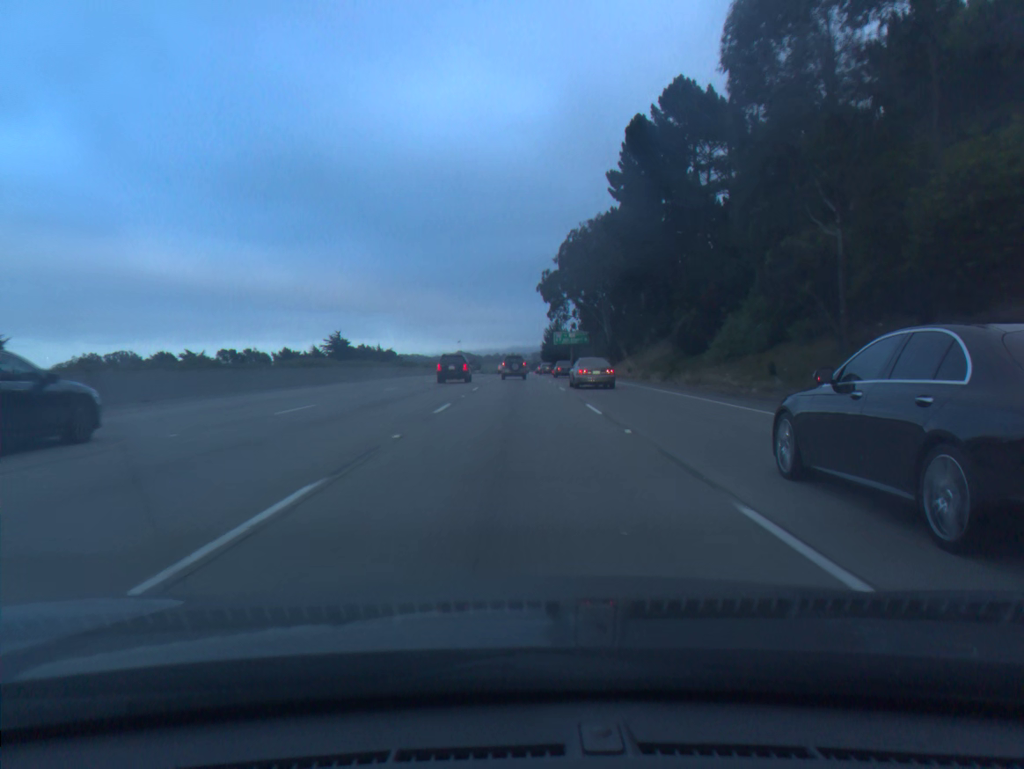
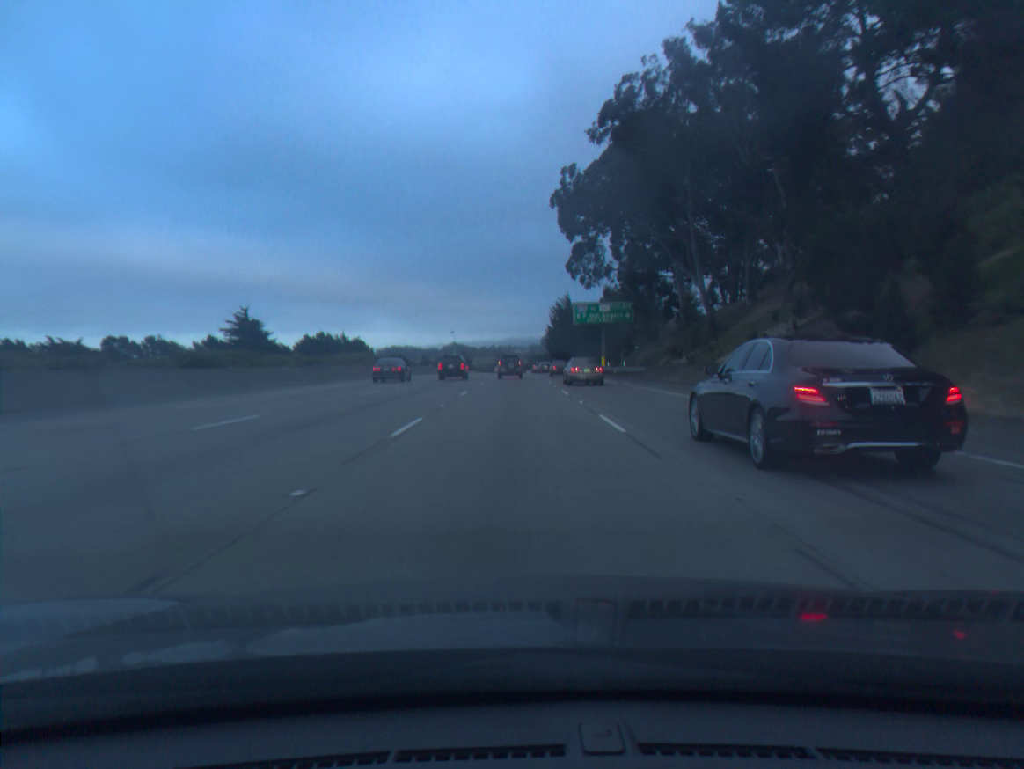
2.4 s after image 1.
(+0.1, +62.9) m; 0°
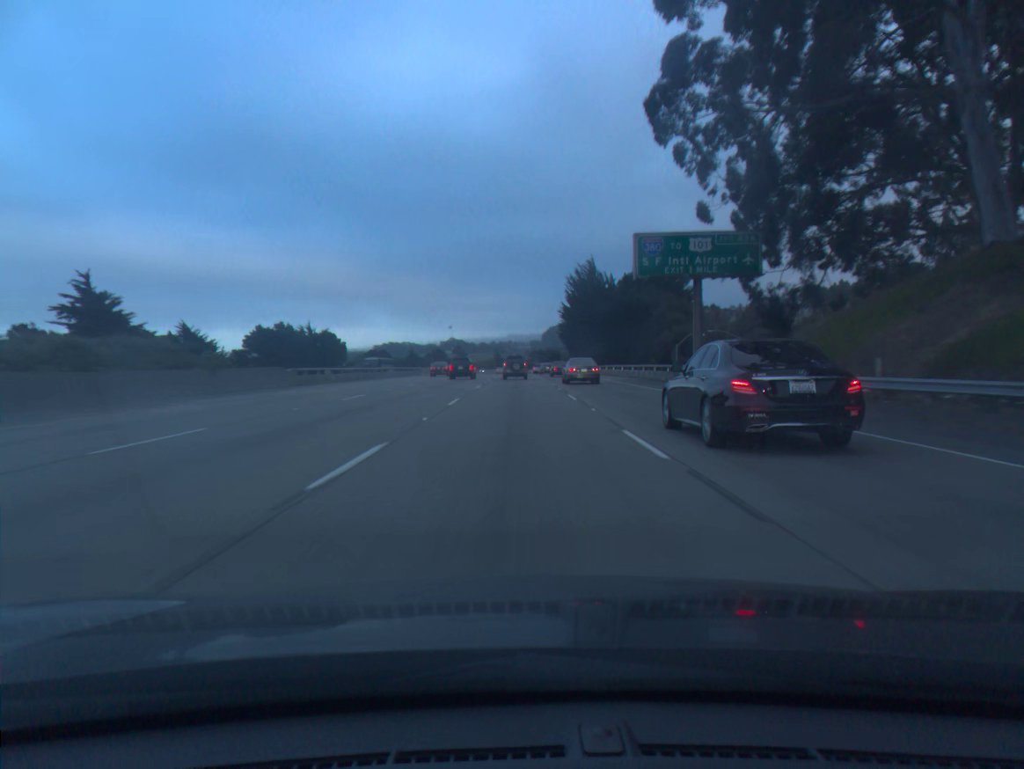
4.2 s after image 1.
(-0.1, +47.2) m; 0°
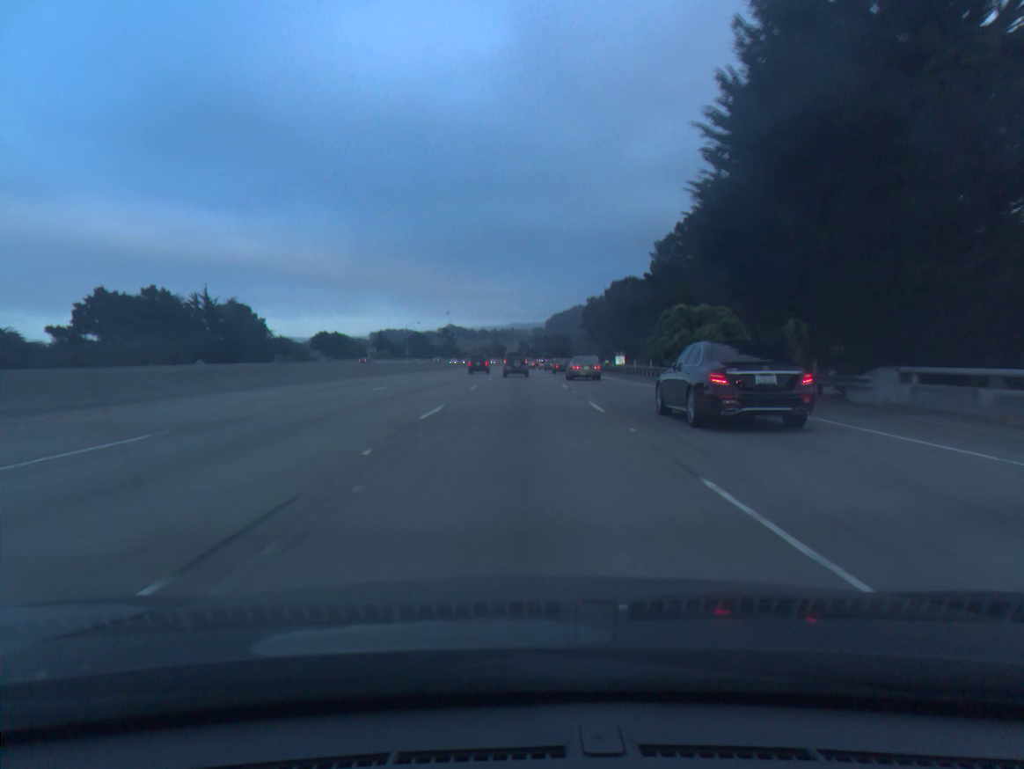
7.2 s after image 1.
(-0.1, +79.1) m; 0°
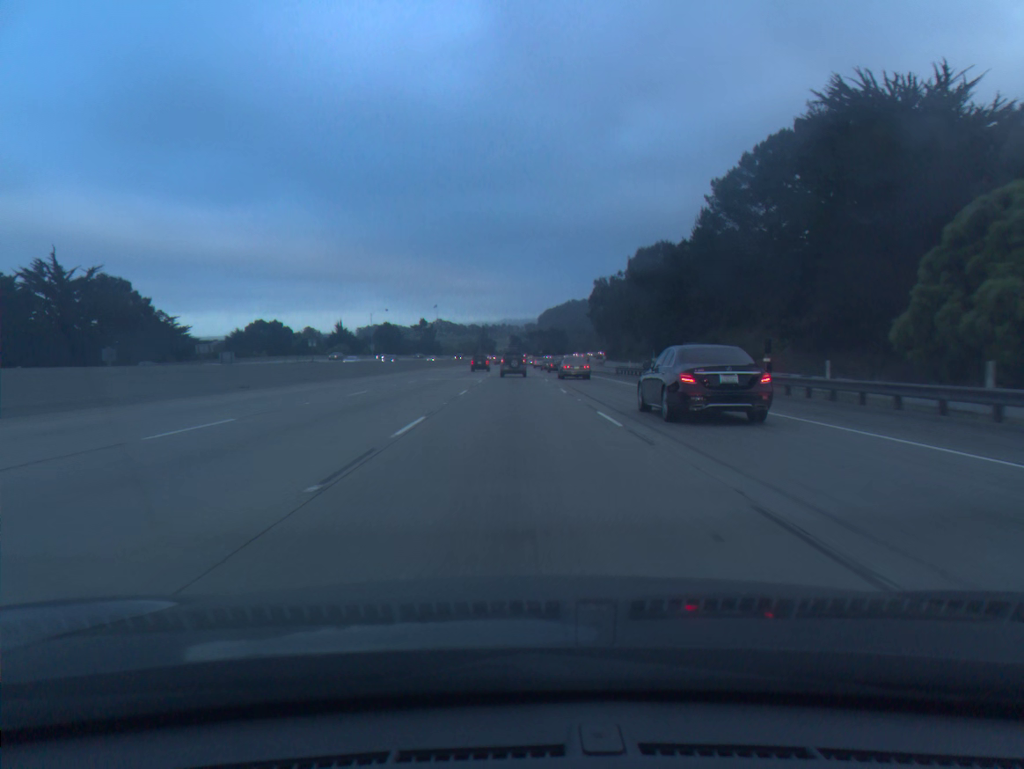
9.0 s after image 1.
(+0.1, +47.2) m; 0°
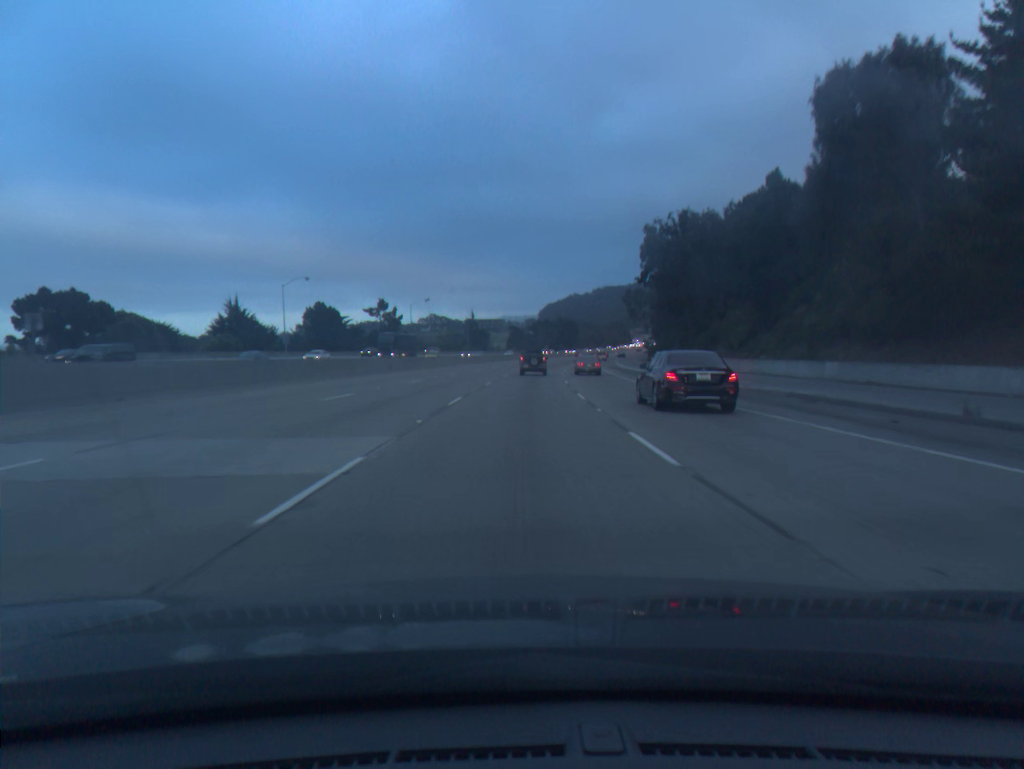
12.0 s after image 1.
(-0.3, +78.0) m; 0°
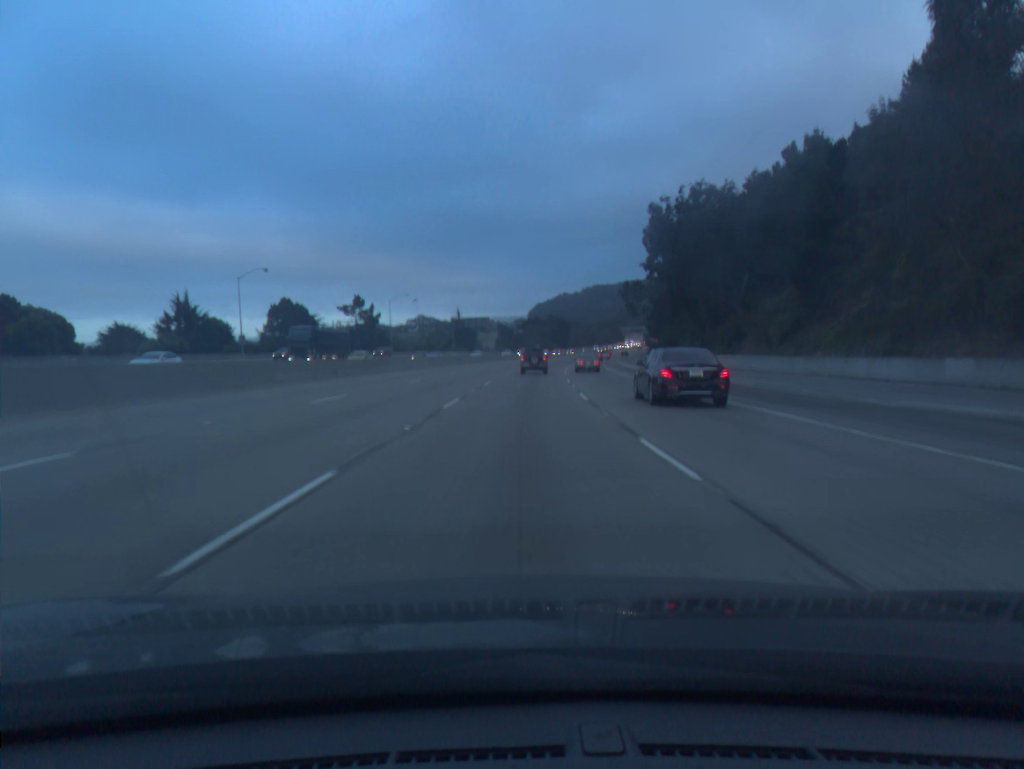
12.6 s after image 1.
(+0.1, +15.6) m; +1°
